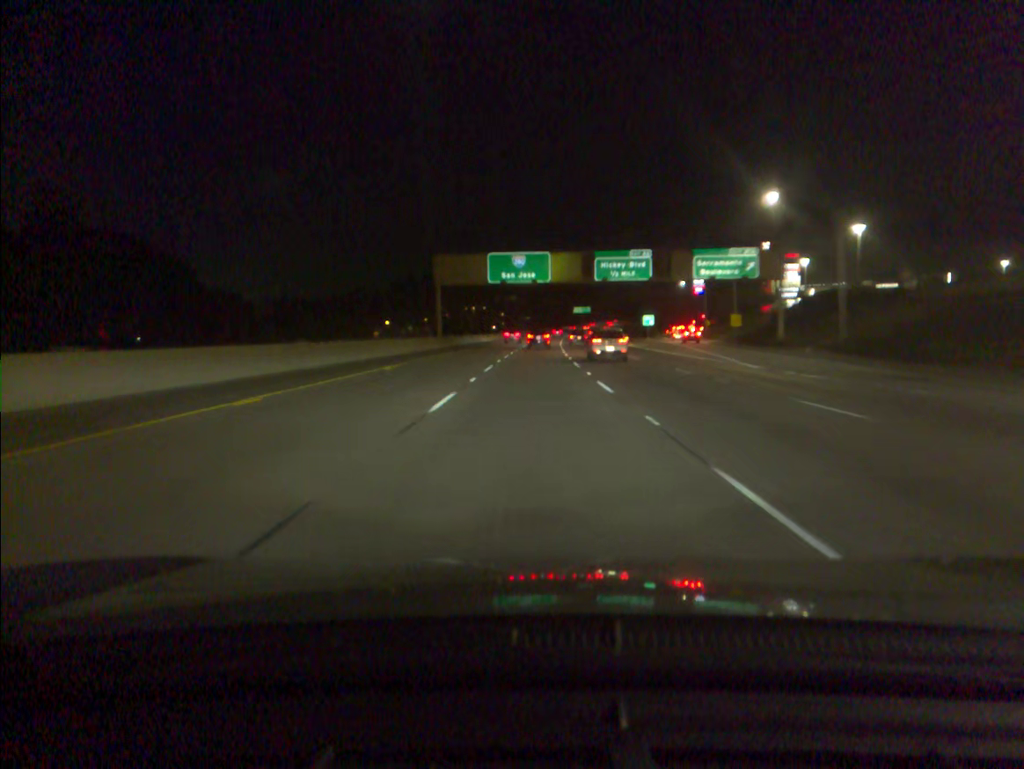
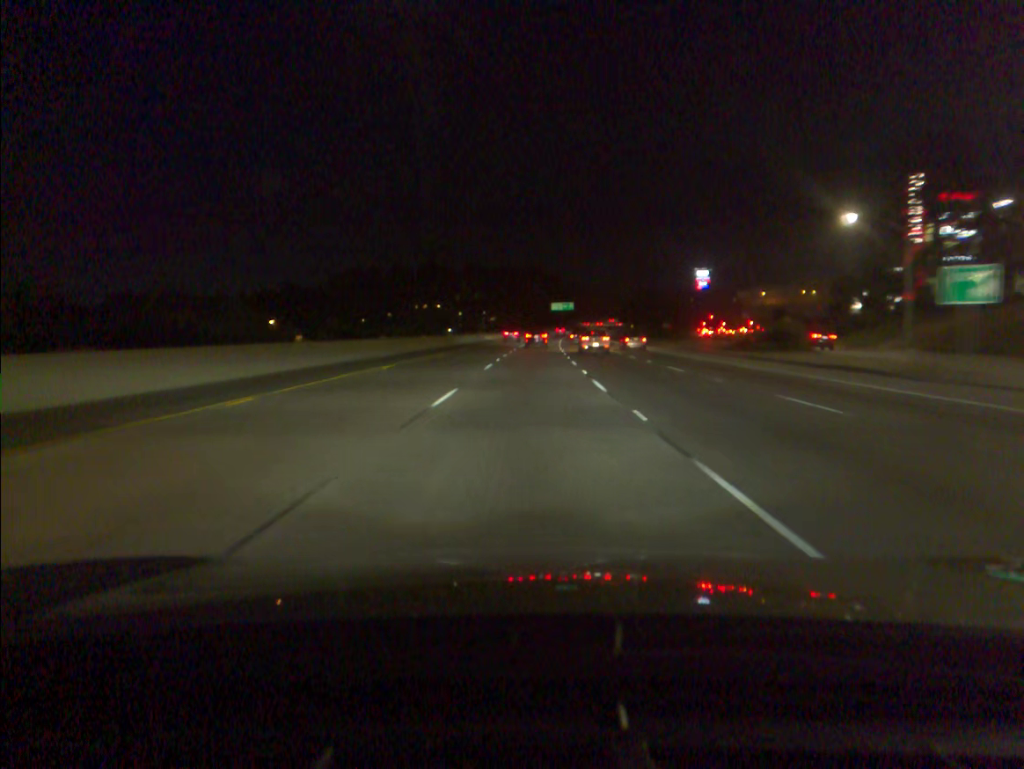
(+1.6, +87.4) m; +2°
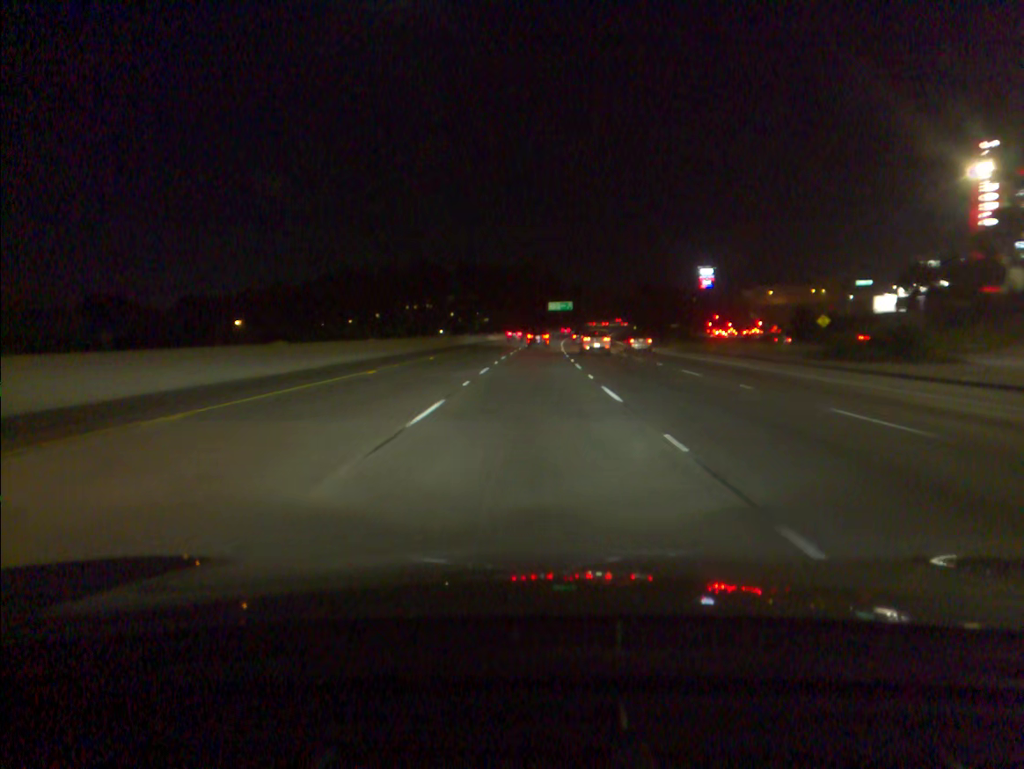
(0.0, +17.6) m; 0°
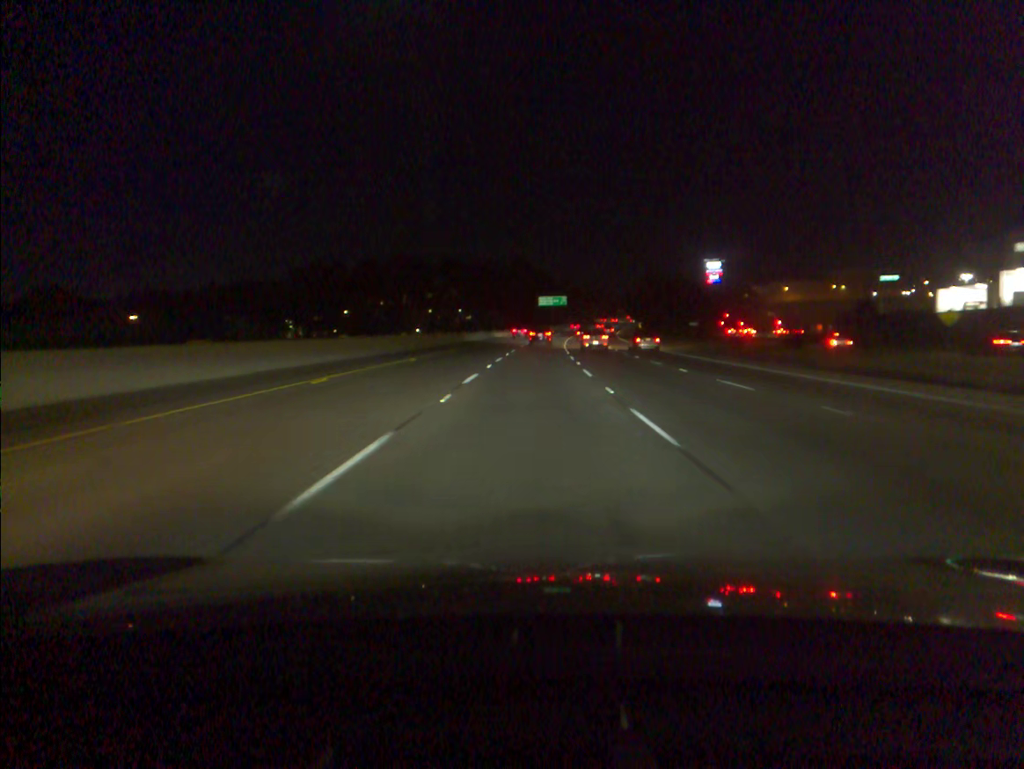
(+0.3, +35.2) m; +1°
